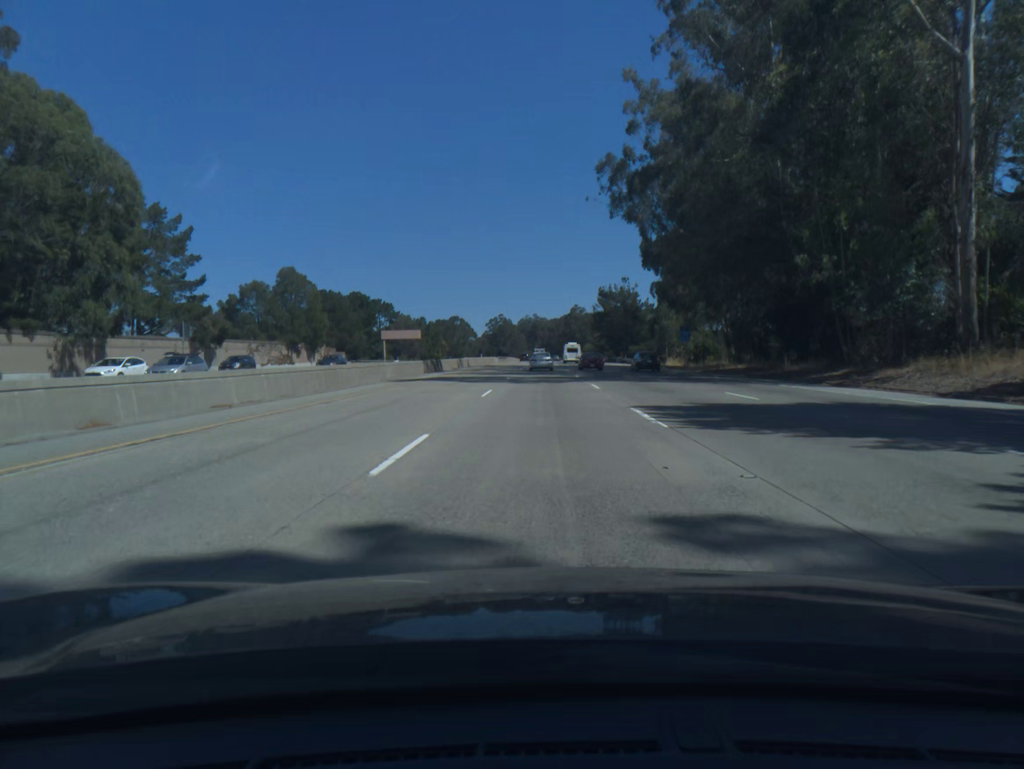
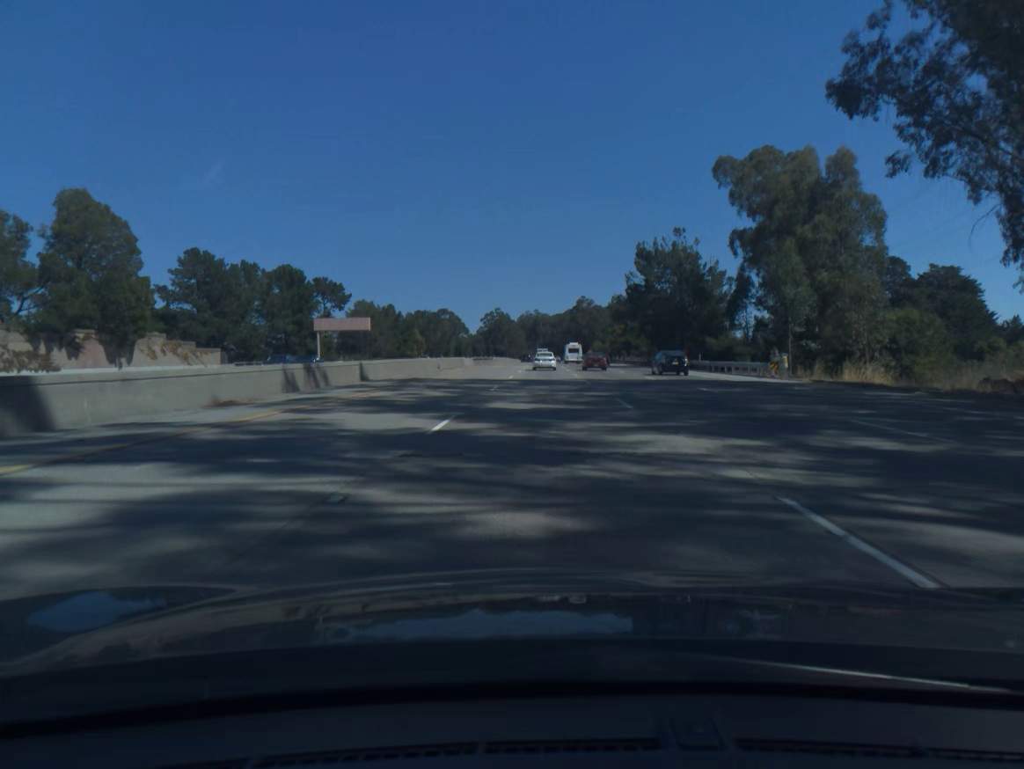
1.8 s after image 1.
(-0.1, +54.1) m; 0°
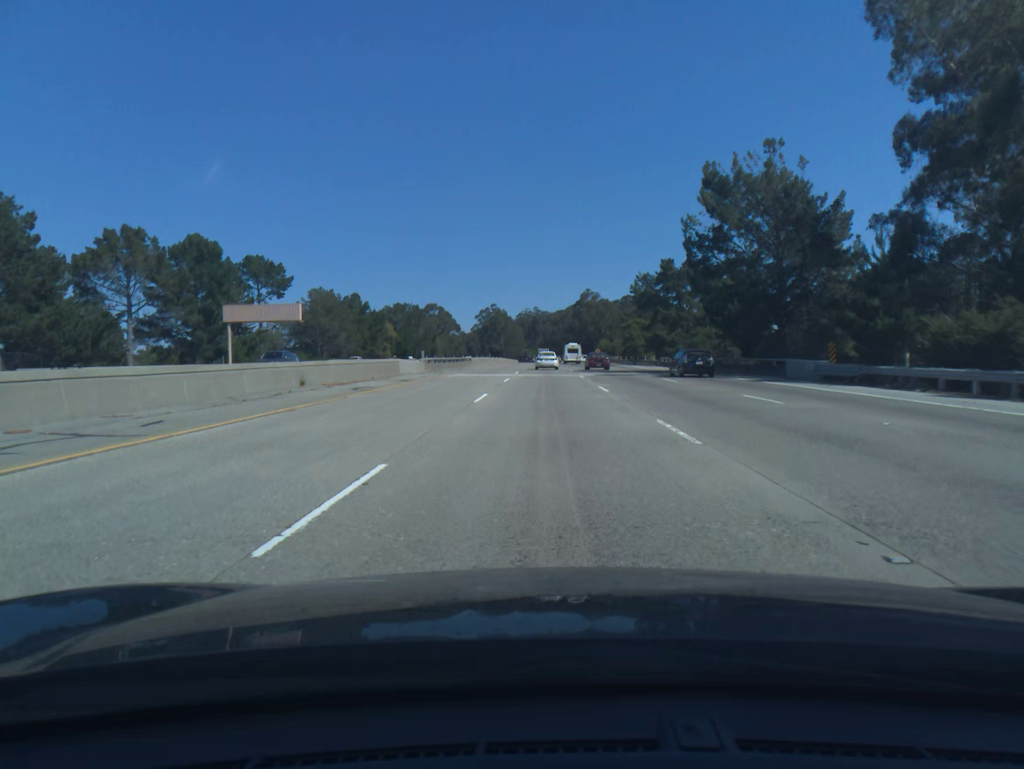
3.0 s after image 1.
(0.0, +36.2) m; 0°
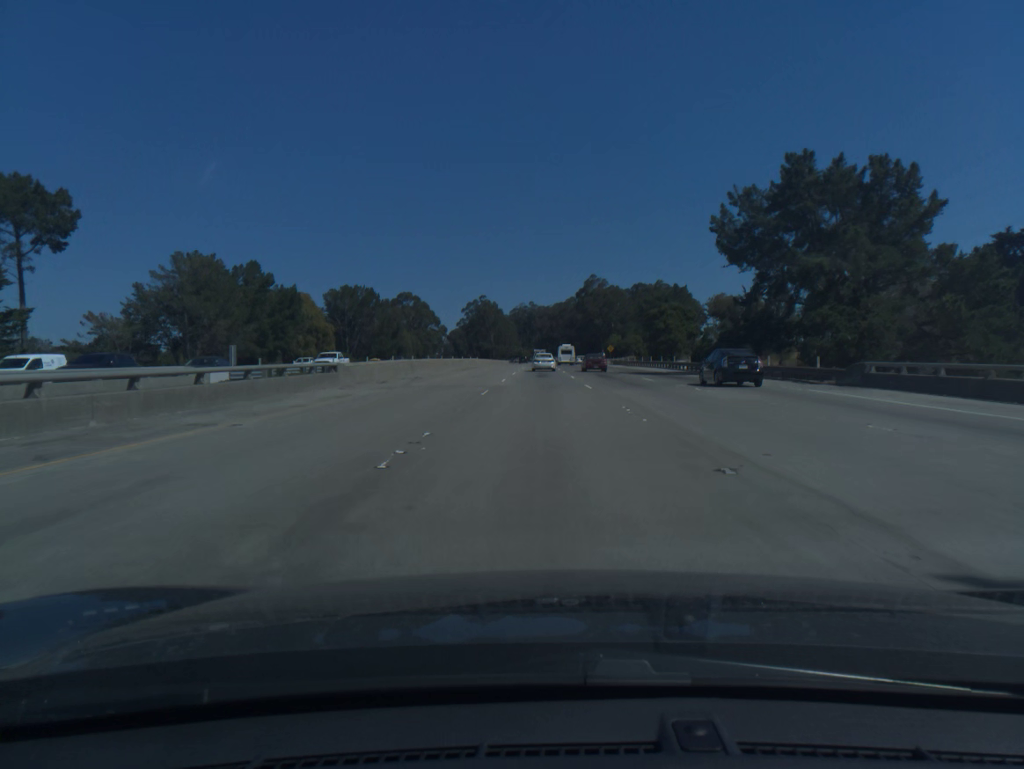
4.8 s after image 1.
(+0.2, +54.2) m; 0°
